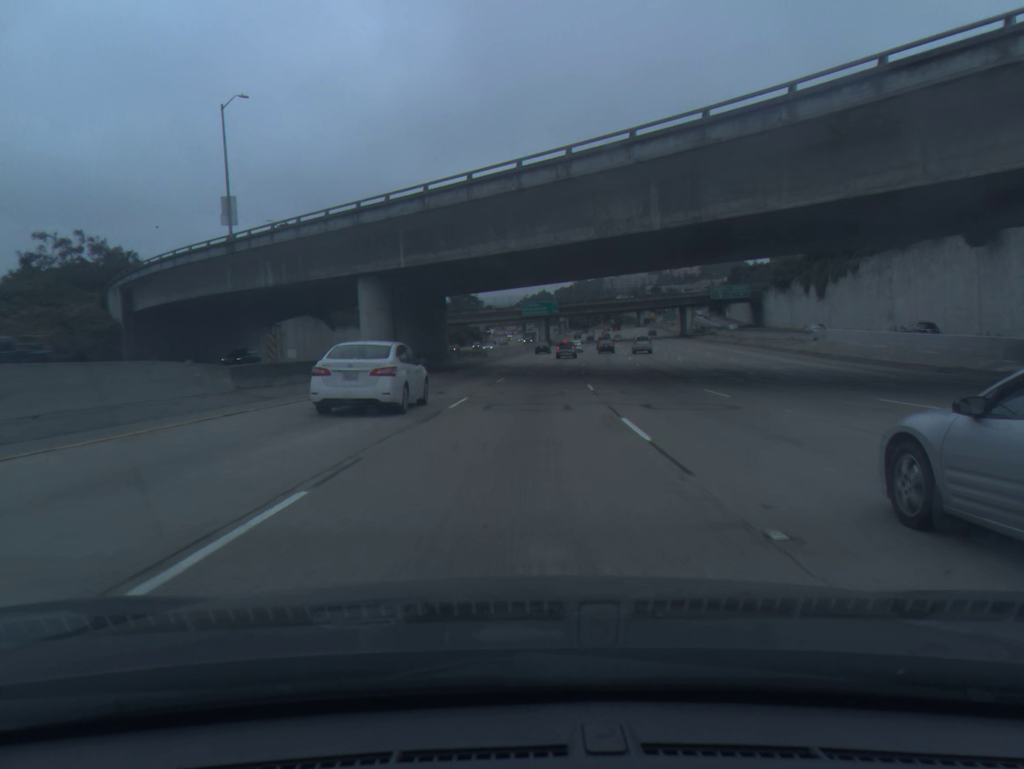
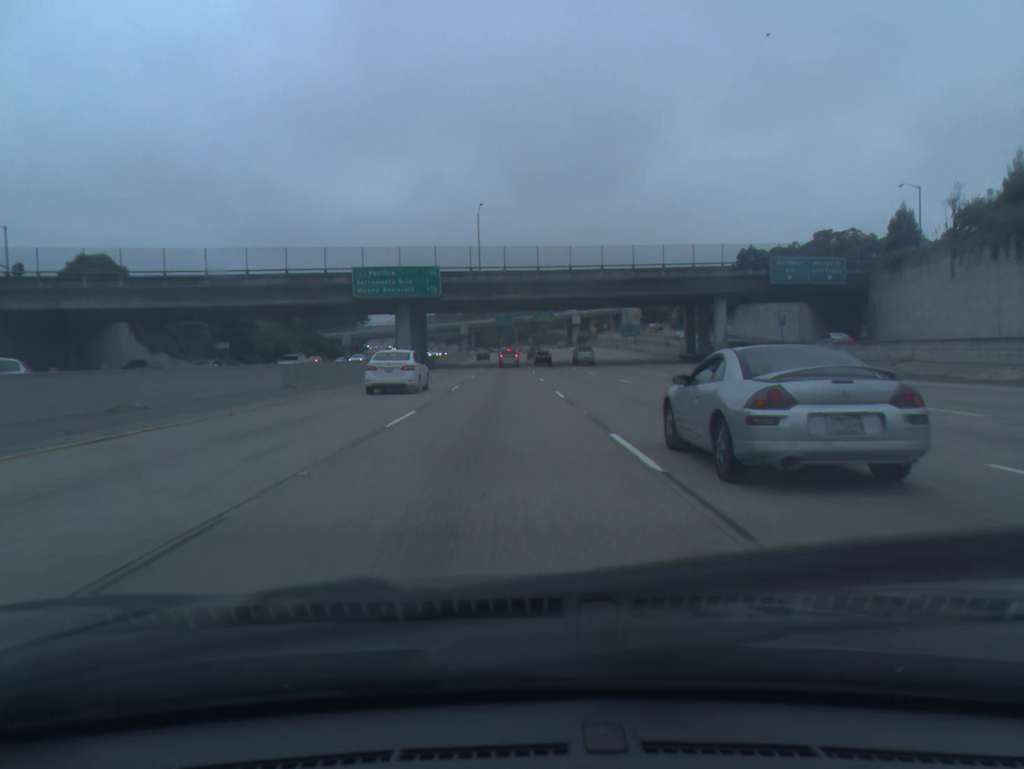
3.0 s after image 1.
(+6.7, +90.5) m; +7°
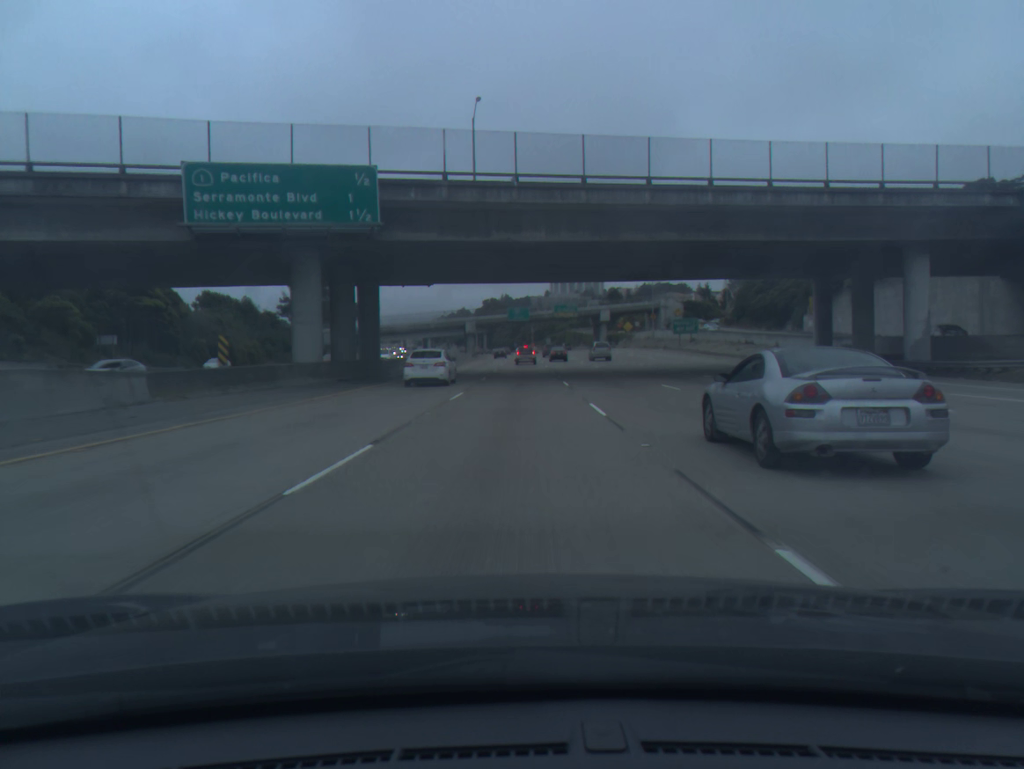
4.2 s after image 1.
(-0.5, +36.1) m; -1°
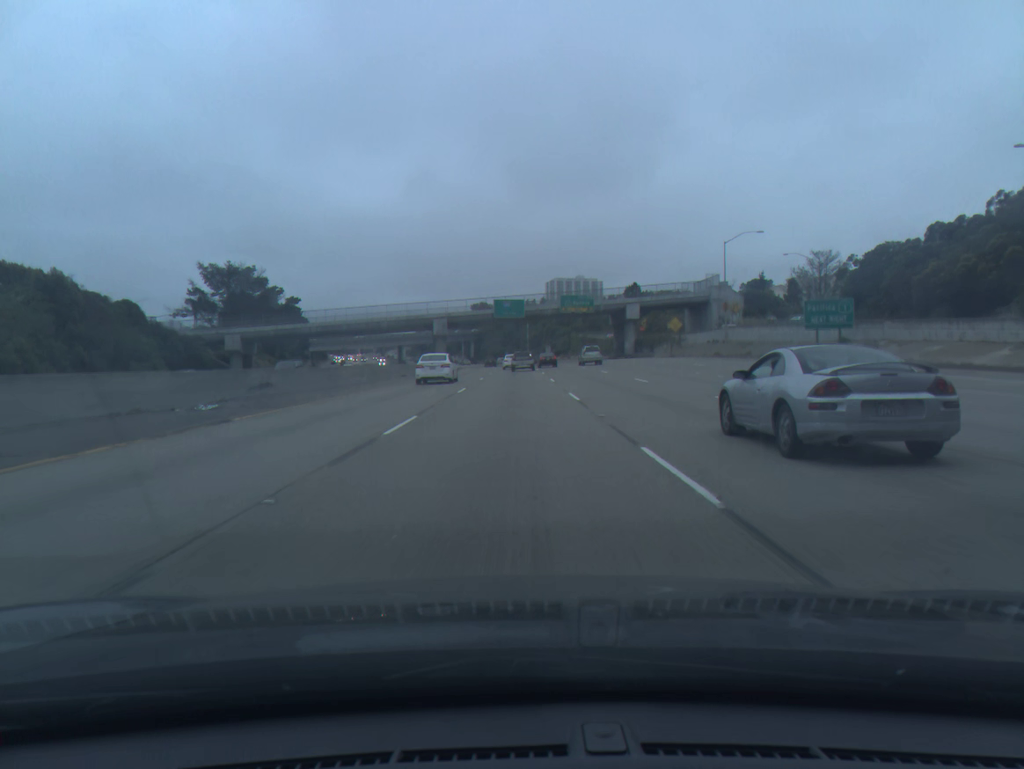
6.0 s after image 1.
(+0.4, +53.4) m; +1°
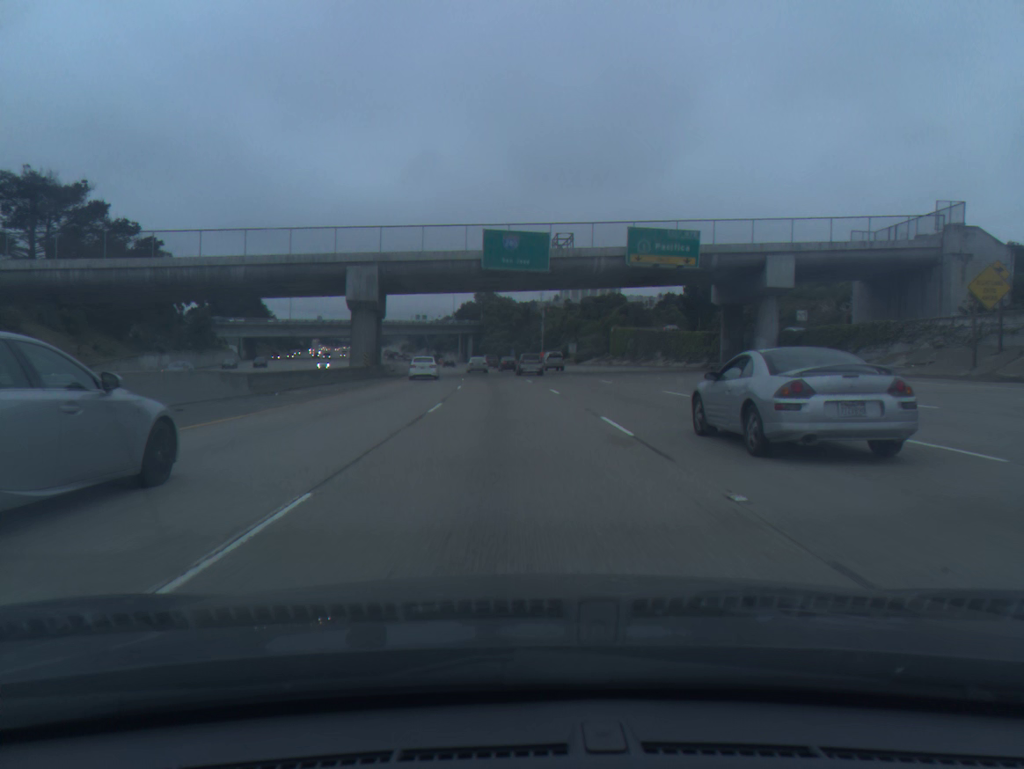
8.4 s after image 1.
(-0.6, +67.4) m; -1°
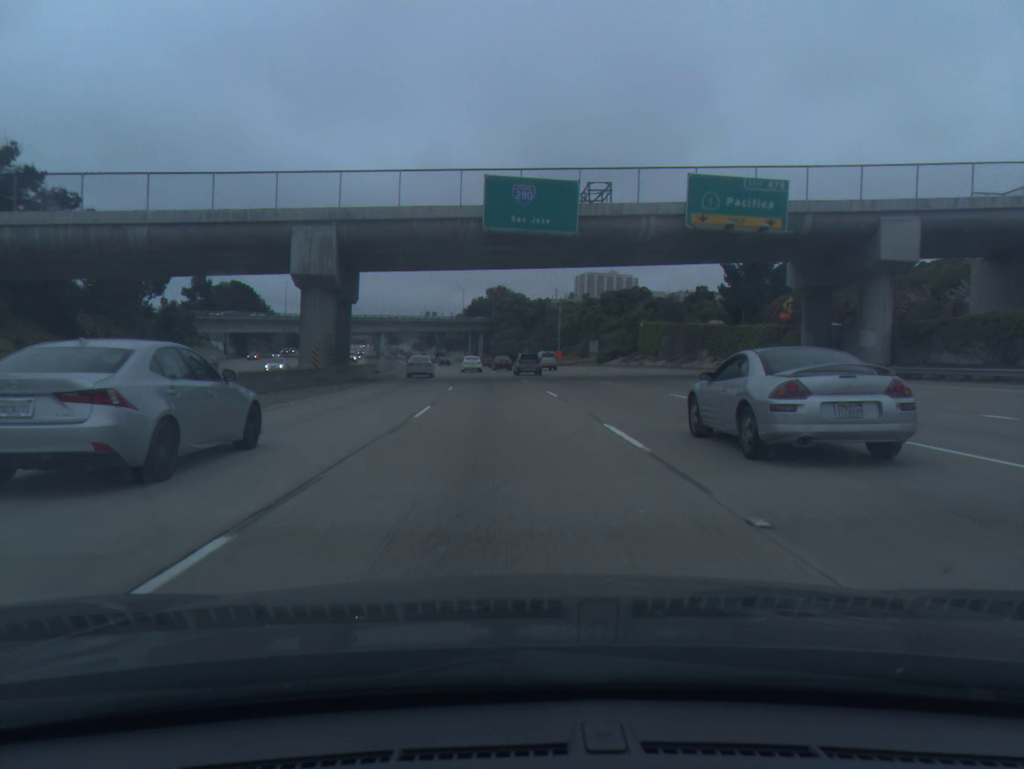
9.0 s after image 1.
(-0.1, +16.4) m; -1°
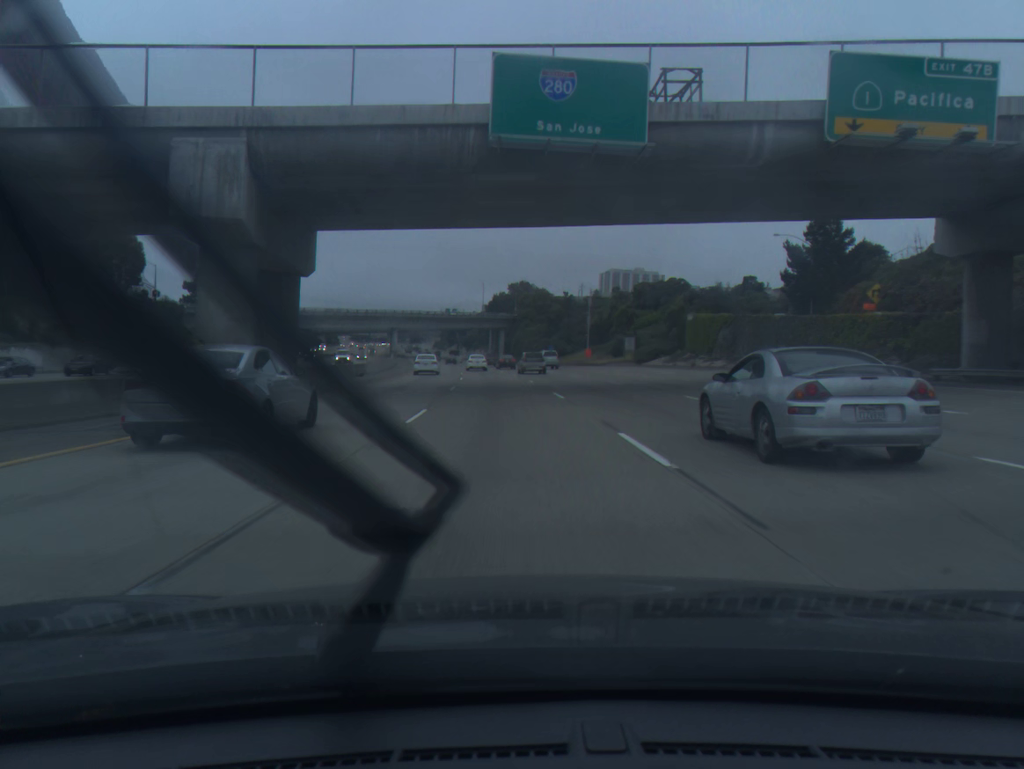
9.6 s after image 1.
(-0.2, +16.2) m; -2°
